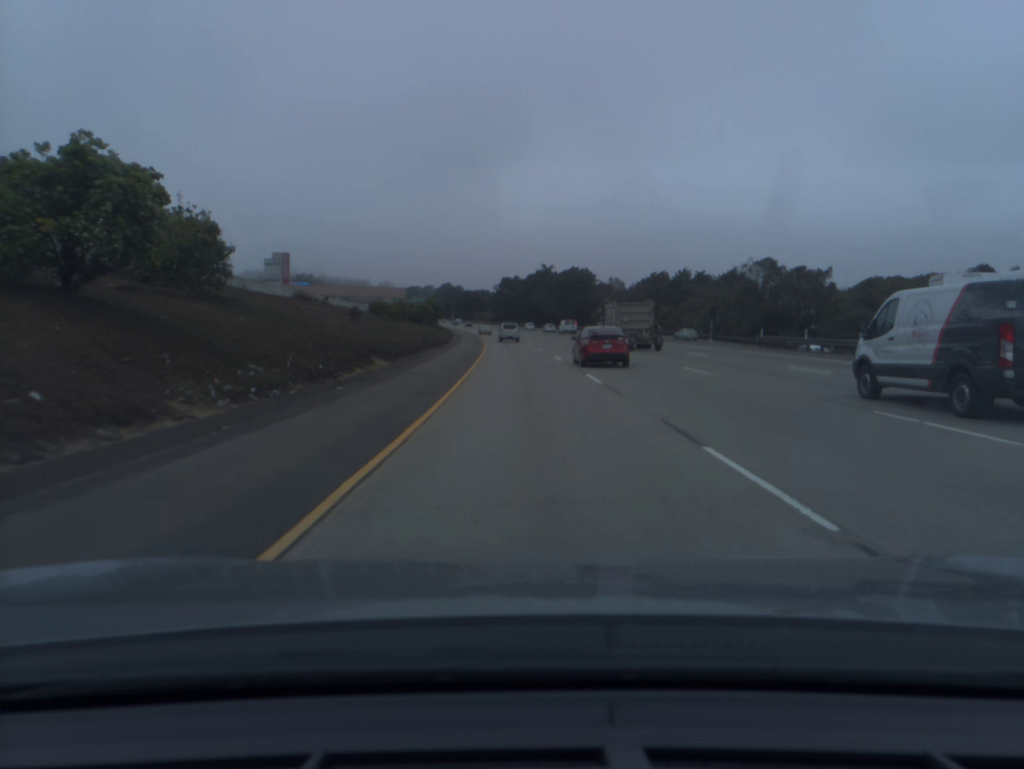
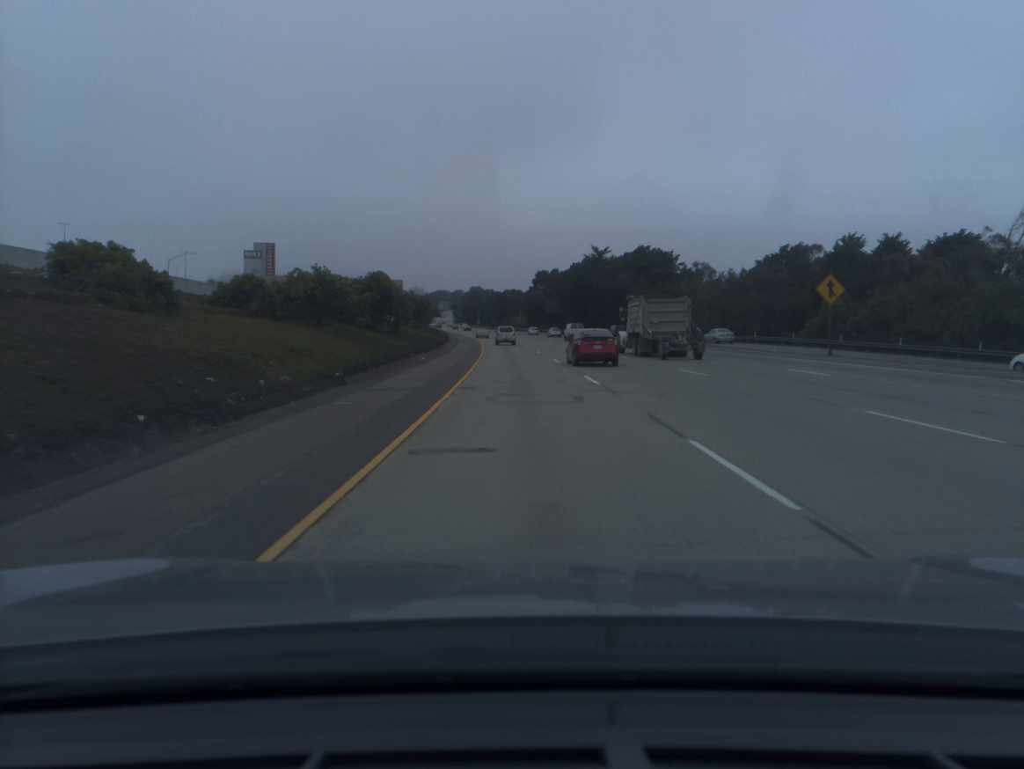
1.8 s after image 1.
(-1.3, +57.7) m; -3°
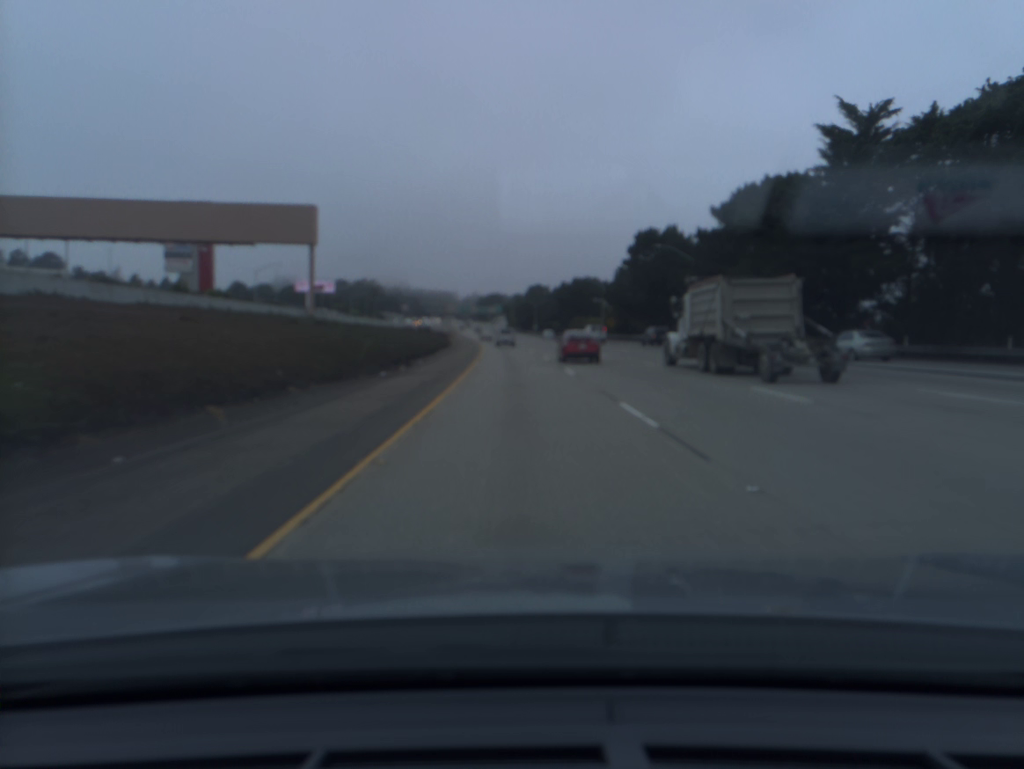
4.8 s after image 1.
(-4.0, +96.3) m; -5°
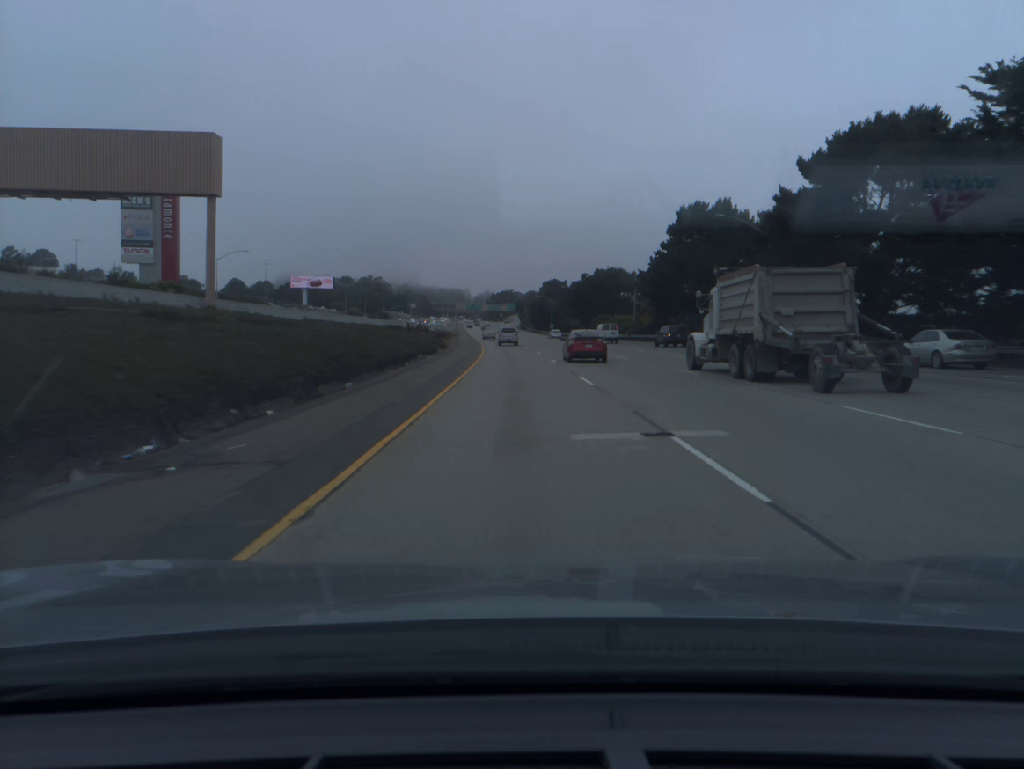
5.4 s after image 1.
(-0.2, +19.3) m; -1°
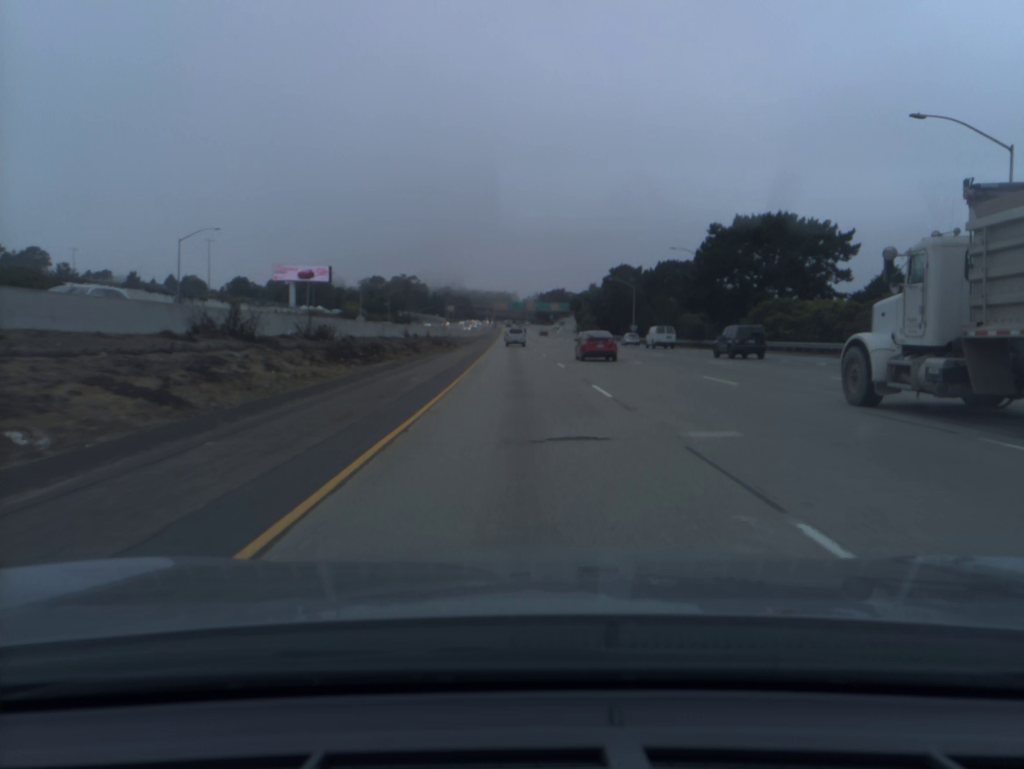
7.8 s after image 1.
(-2.5, +77.3) m; -4°
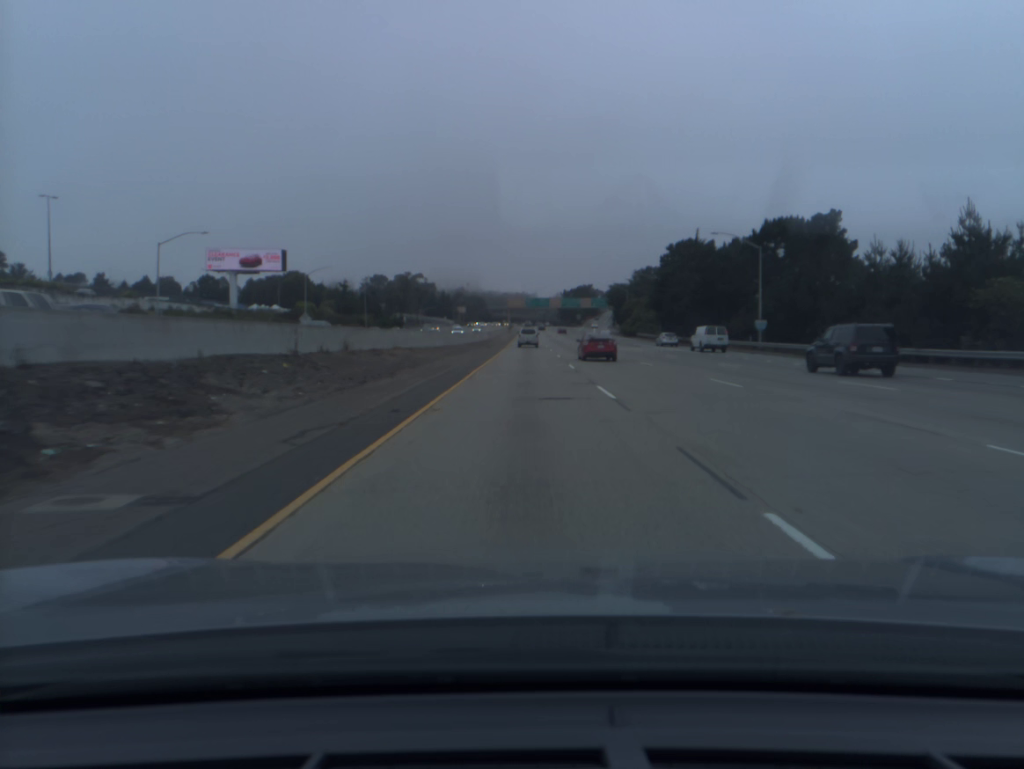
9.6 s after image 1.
(-0.9, +58.1) m; -1°
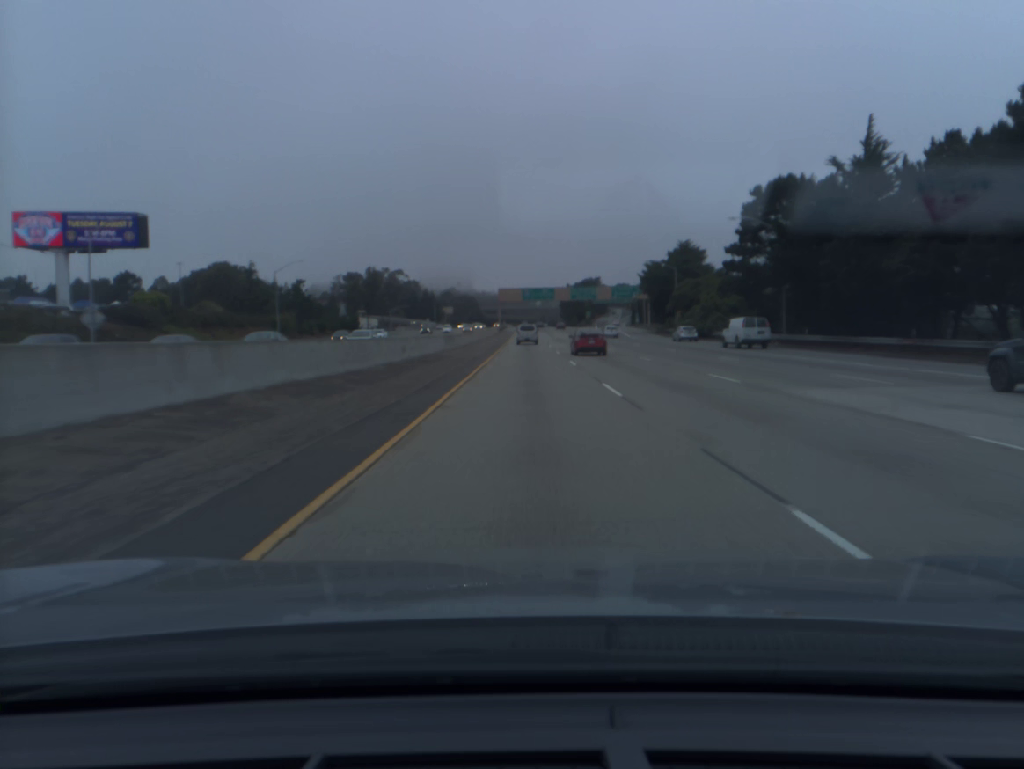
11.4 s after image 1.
(0.0, +58.0) m; 0°
